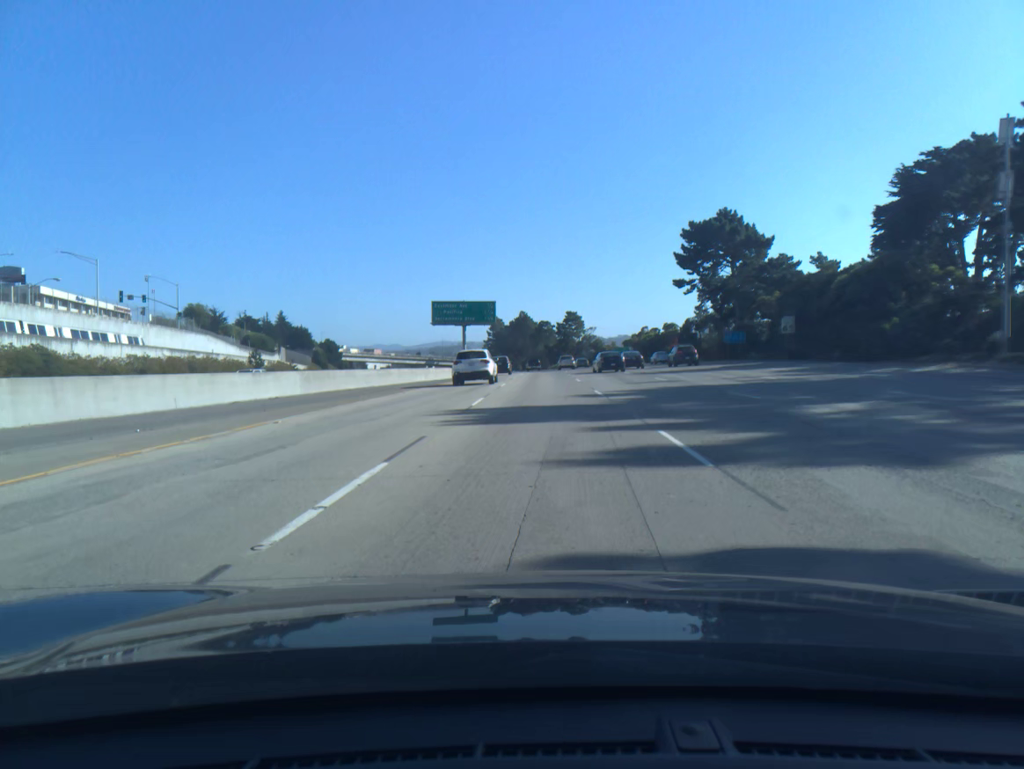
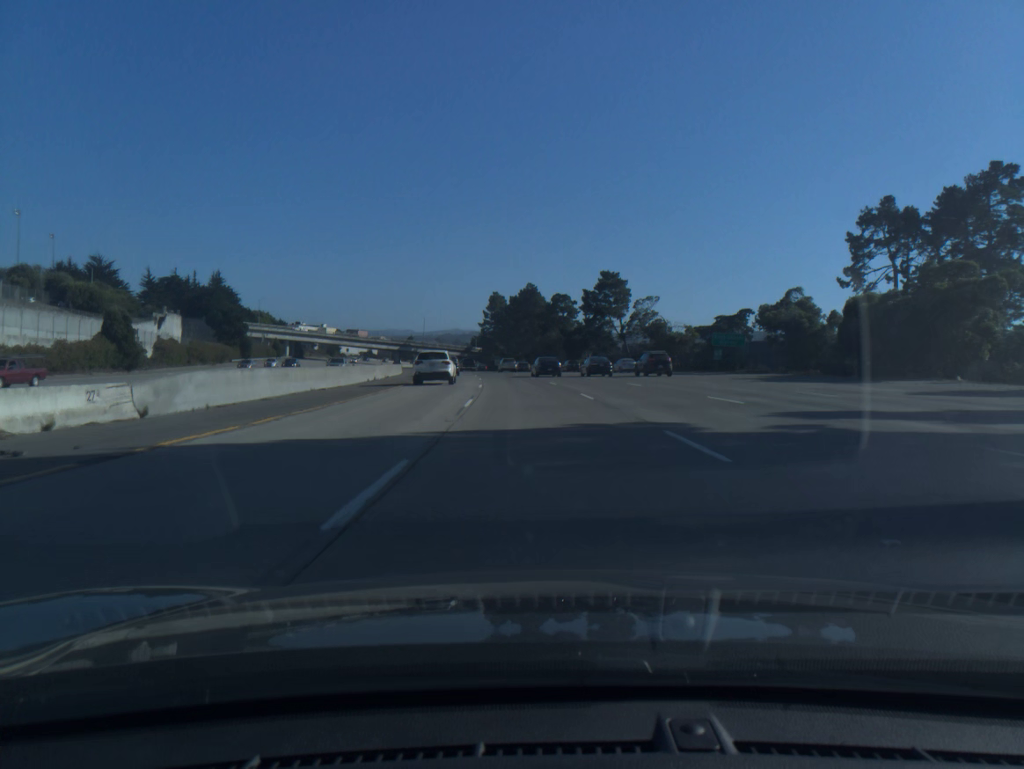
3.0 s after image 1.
(+0.1, +87.1) m; -1°
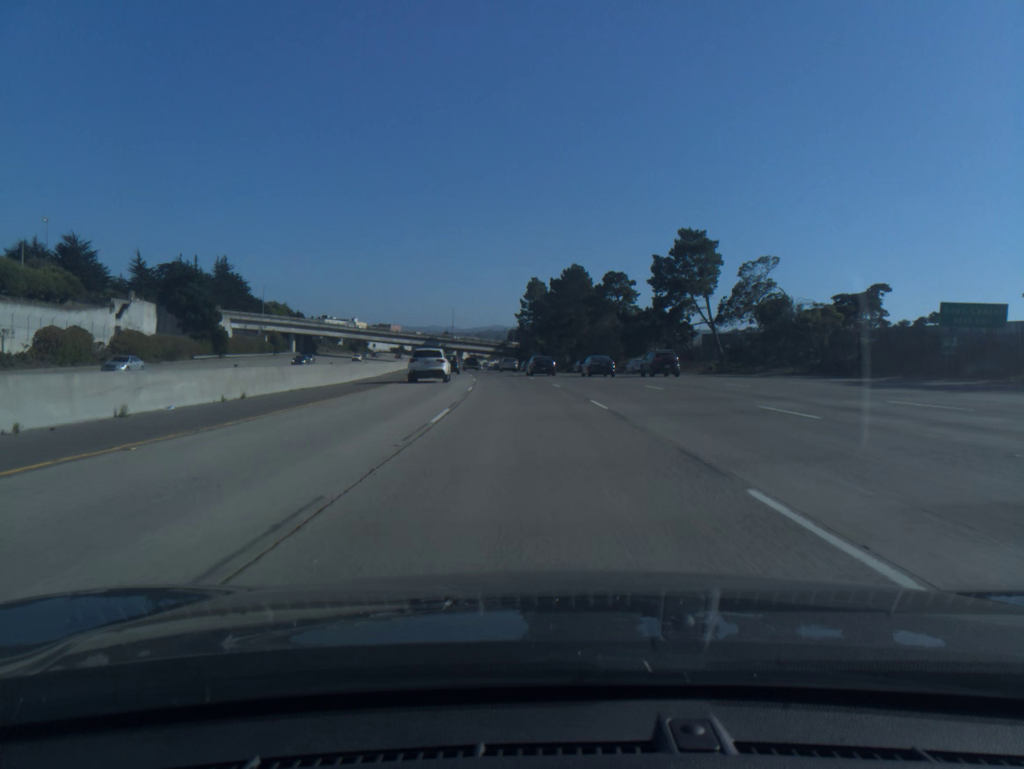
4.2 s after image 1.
(-0.9, +34.9) m; -3°
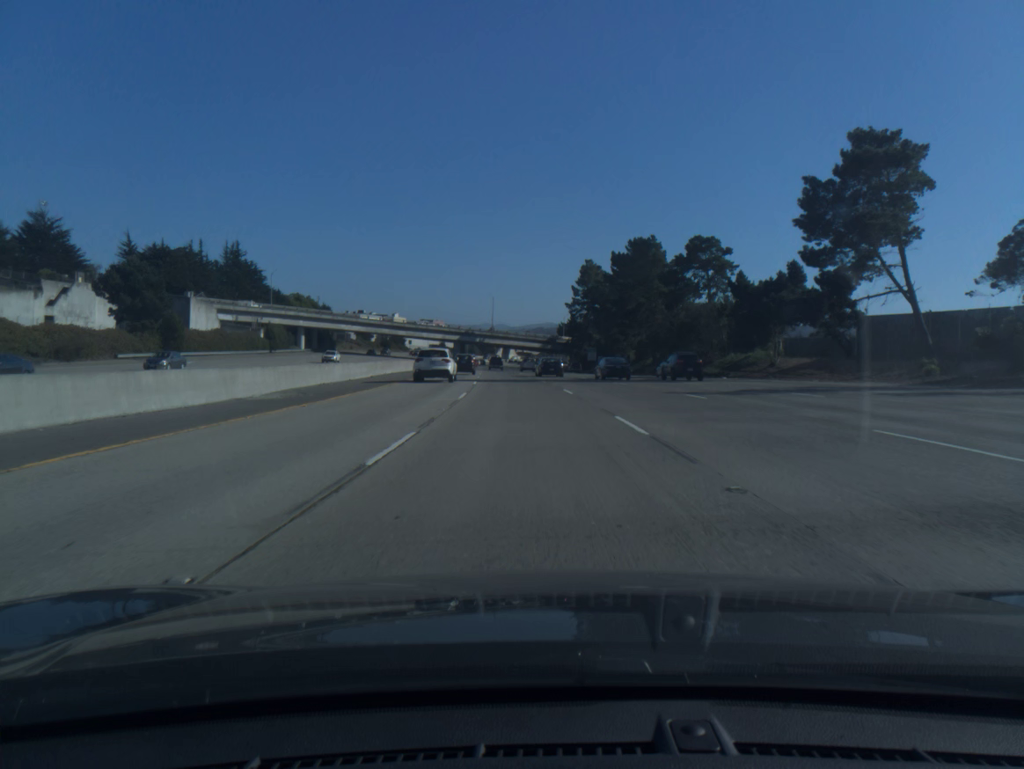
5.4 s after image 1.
(-1.1, +35.1) m; -4°
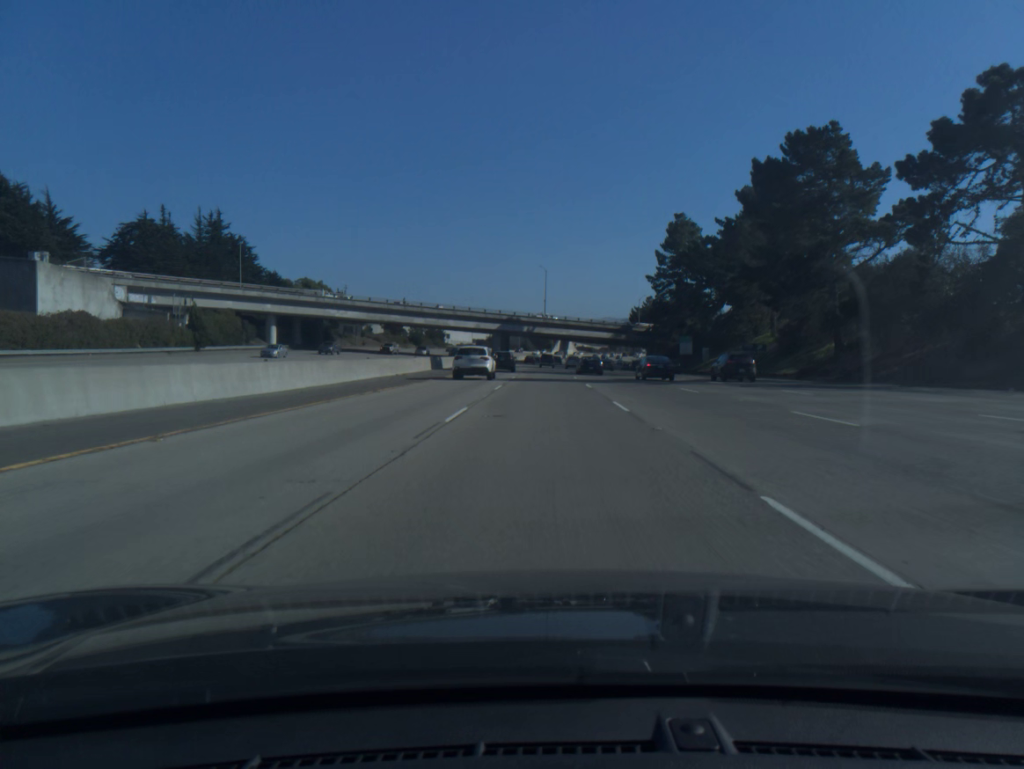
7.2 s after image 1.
(-2.3, +52.9) m; -4°
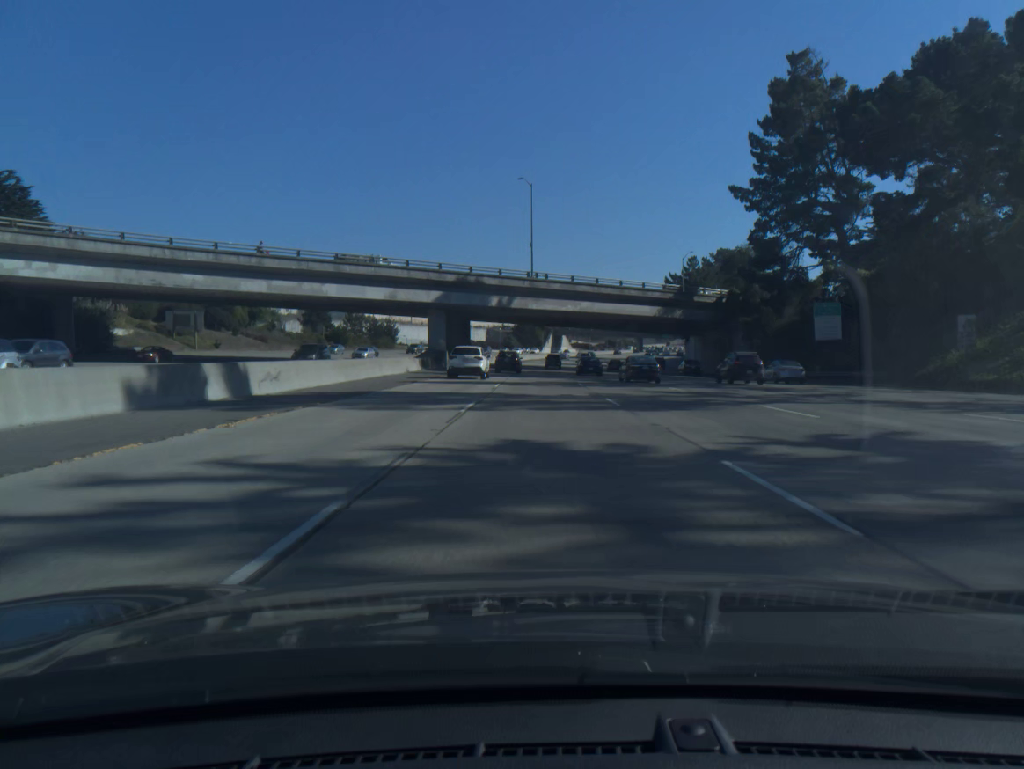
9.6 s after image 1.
(+0.2, +70.6) m; +1°
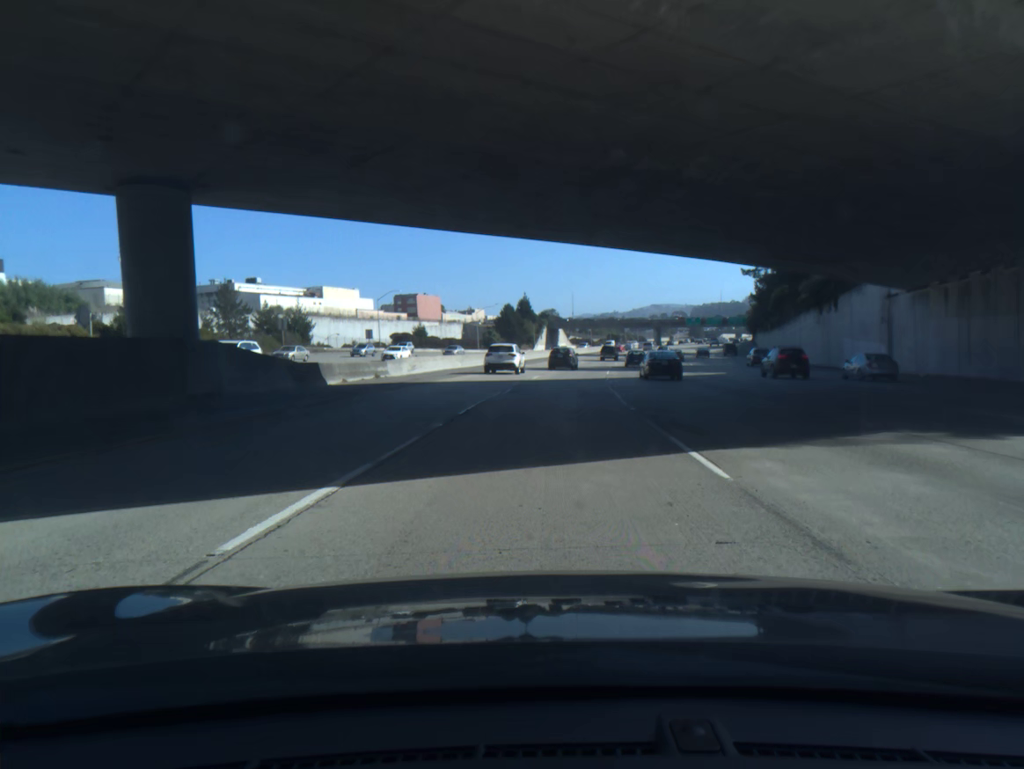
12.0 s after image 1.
(+0.2, +70.4) m; +1°
